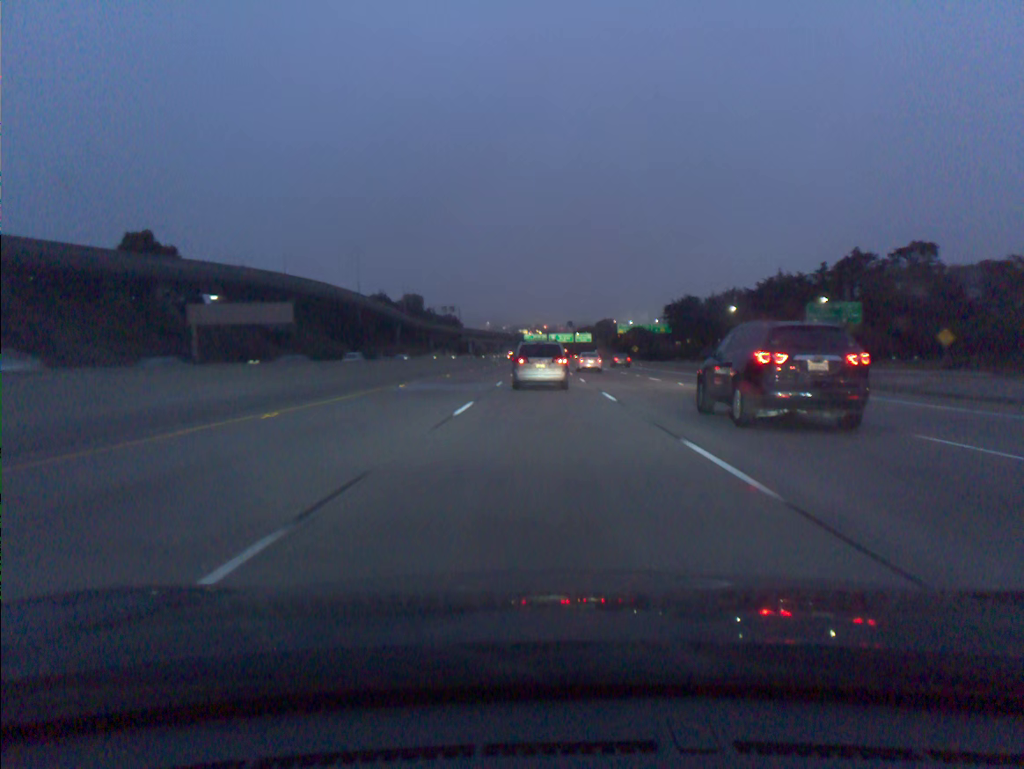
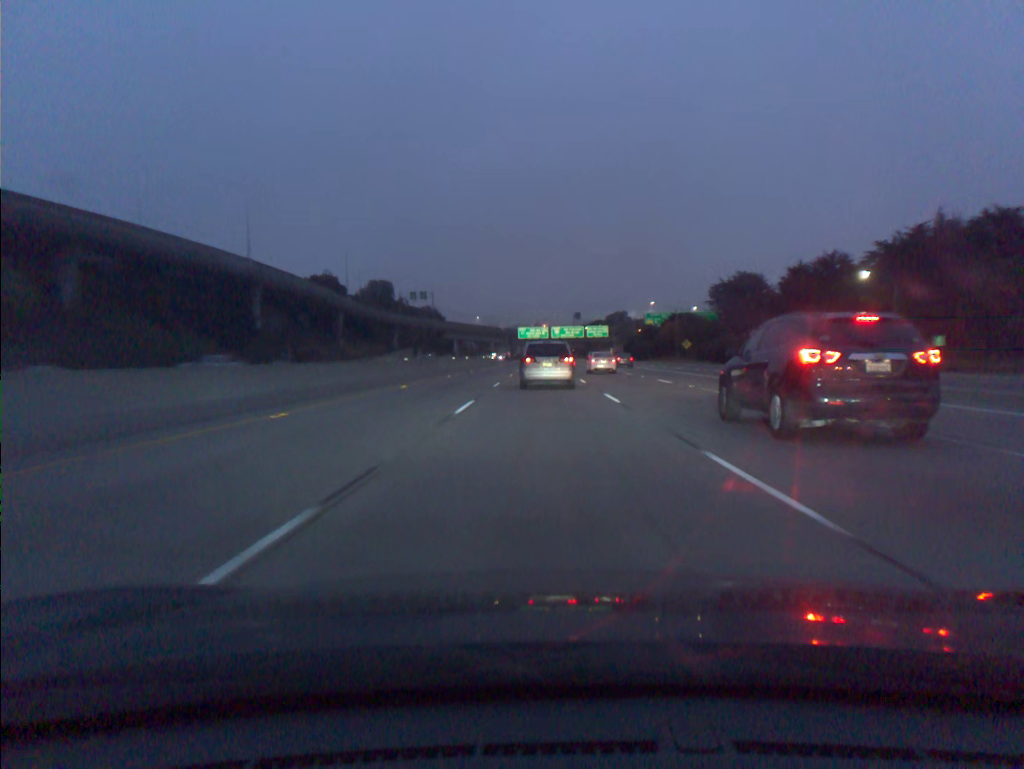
(0.0, +72.6) m; 0°
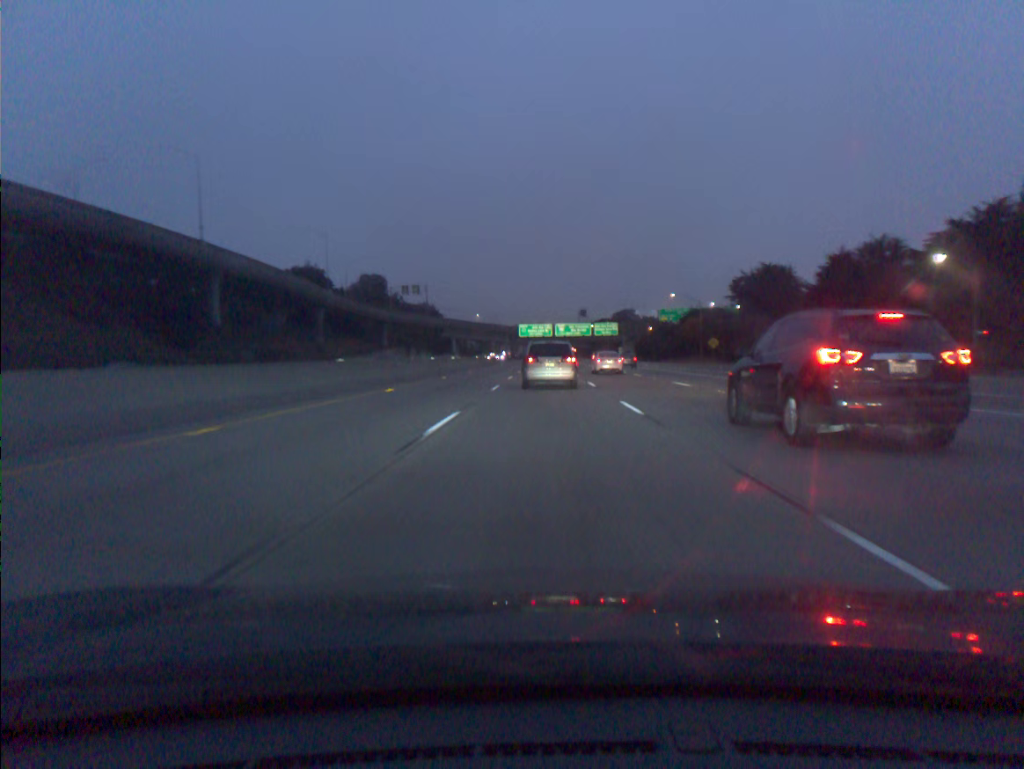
(0.0, +18.2) m; 0°
